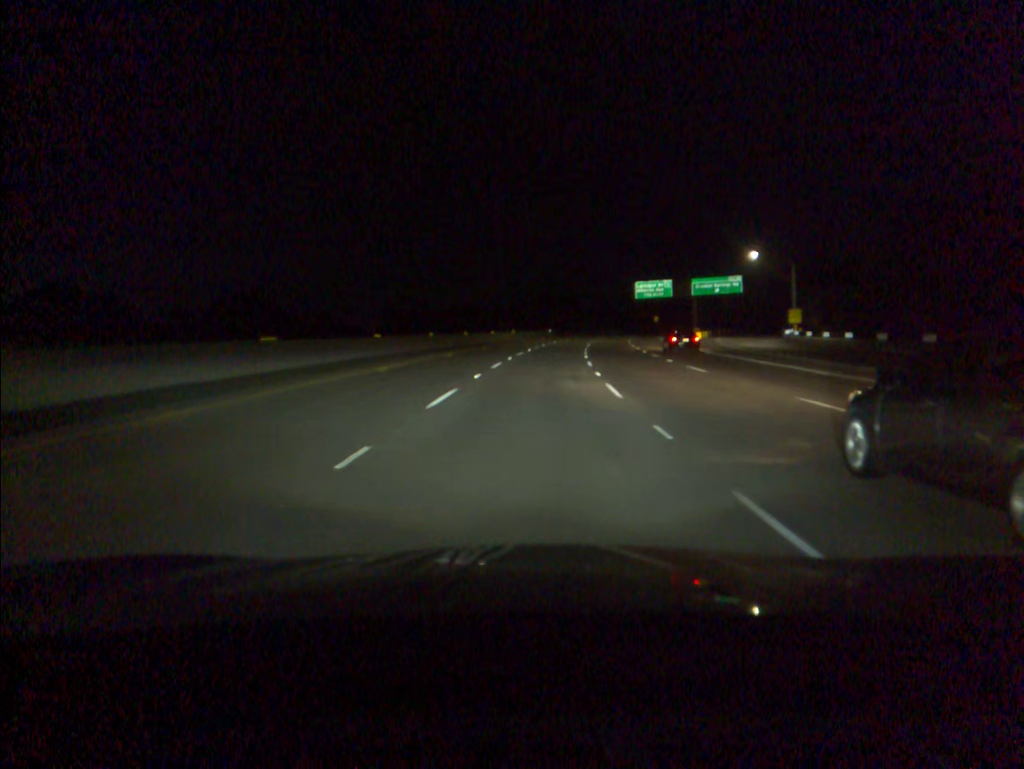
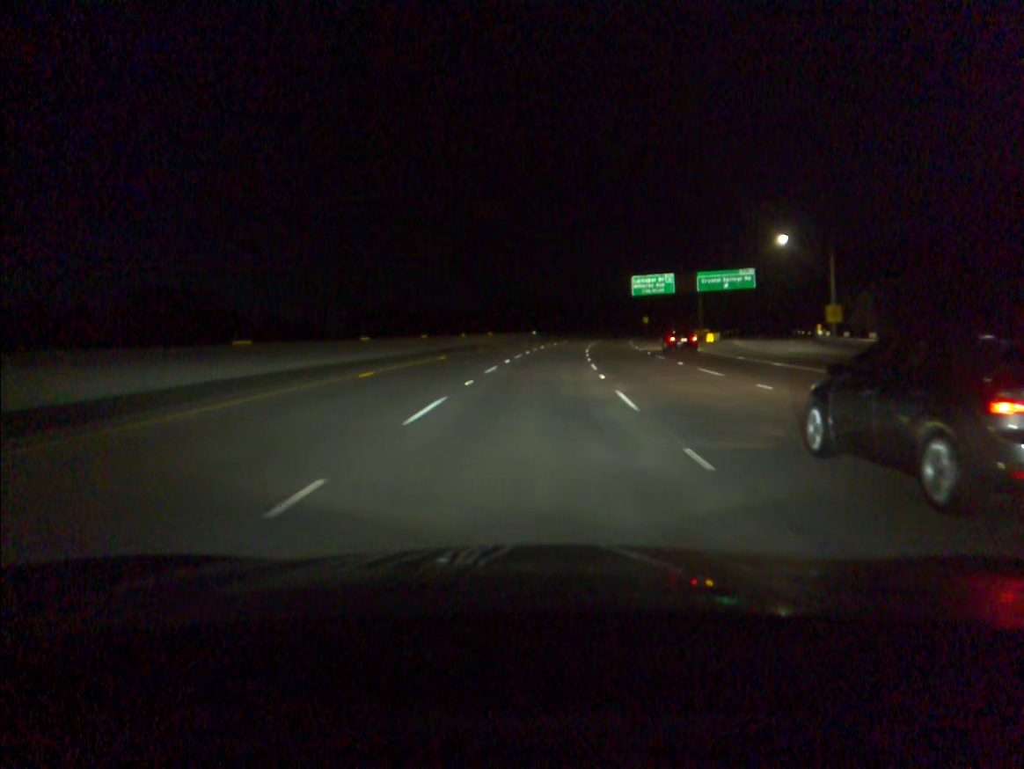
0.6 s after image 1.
(+0.2, +16.7) m; +1°
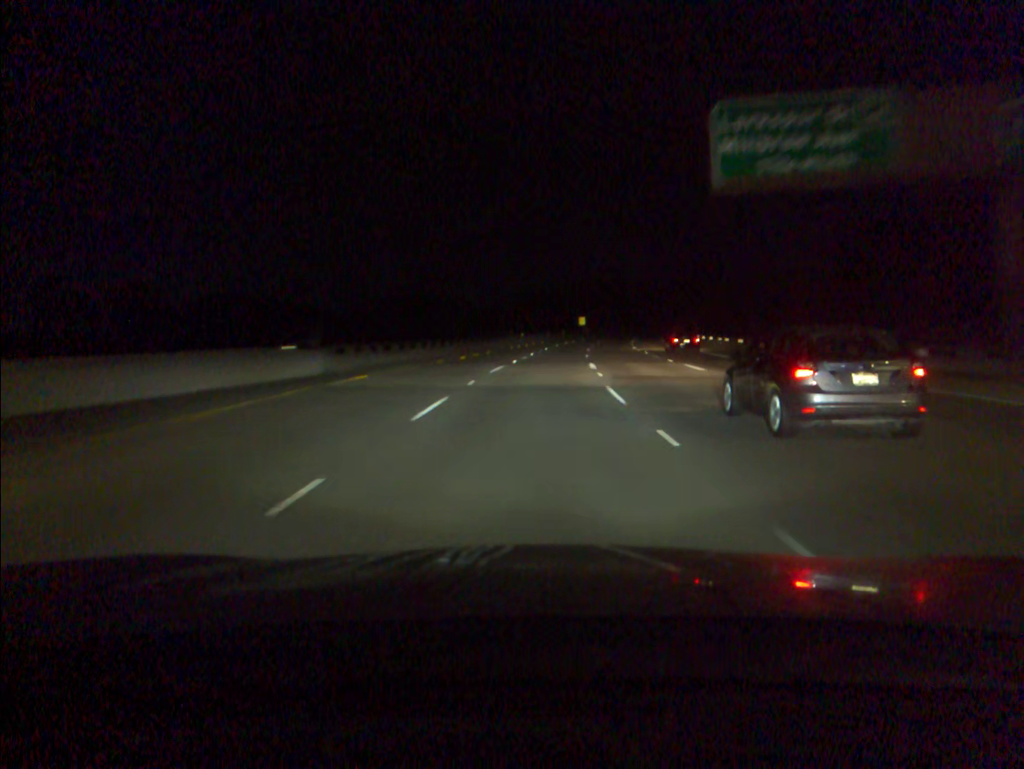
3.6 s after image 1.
(+5.2, +83.8) m; +7°
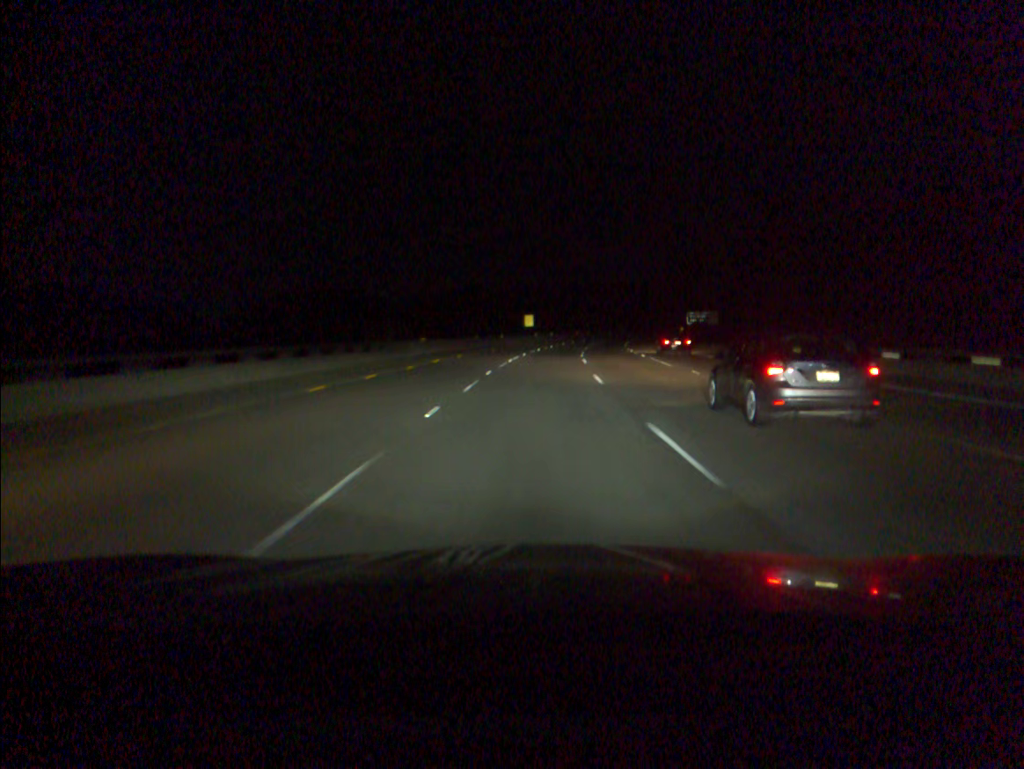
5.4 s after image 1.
(+1.8, +50.7) m; +5°
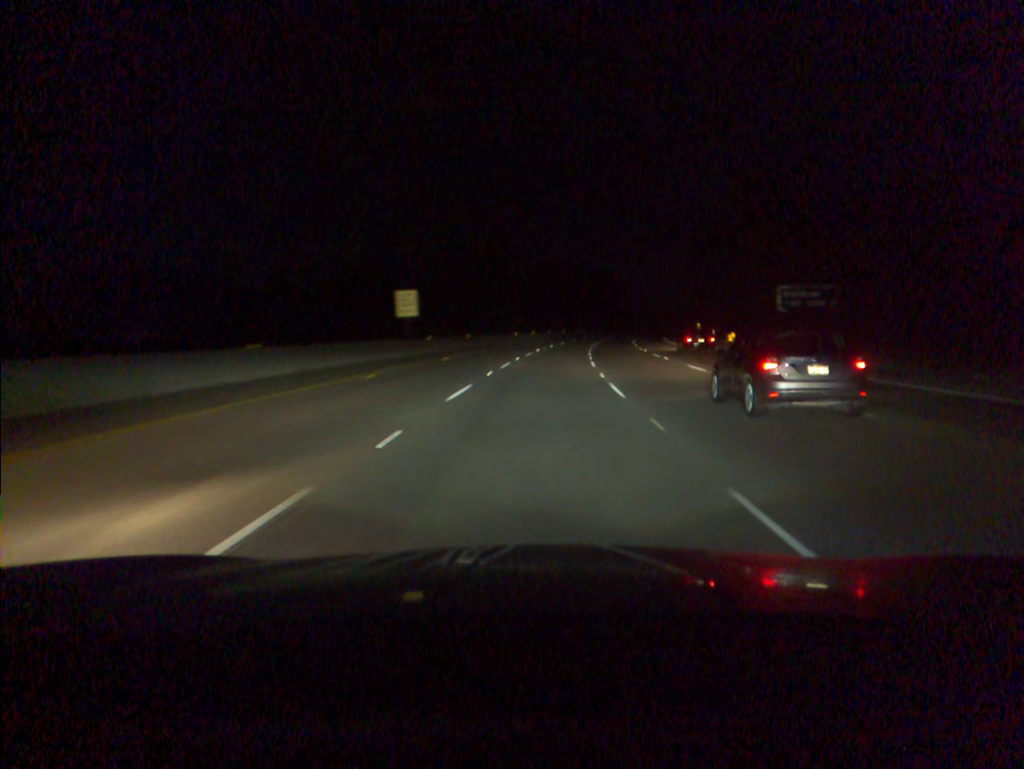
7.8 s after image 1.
(+2.9, +67.4) m; +5°
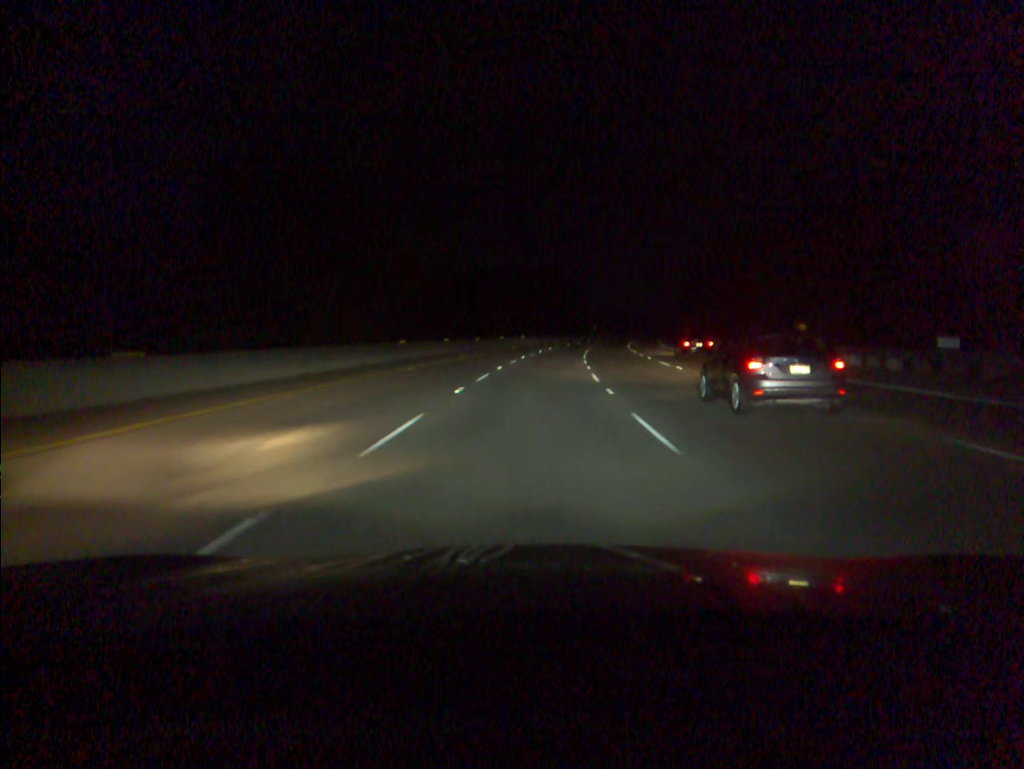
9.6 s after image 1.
(+2.1, +50.4) m; +4°
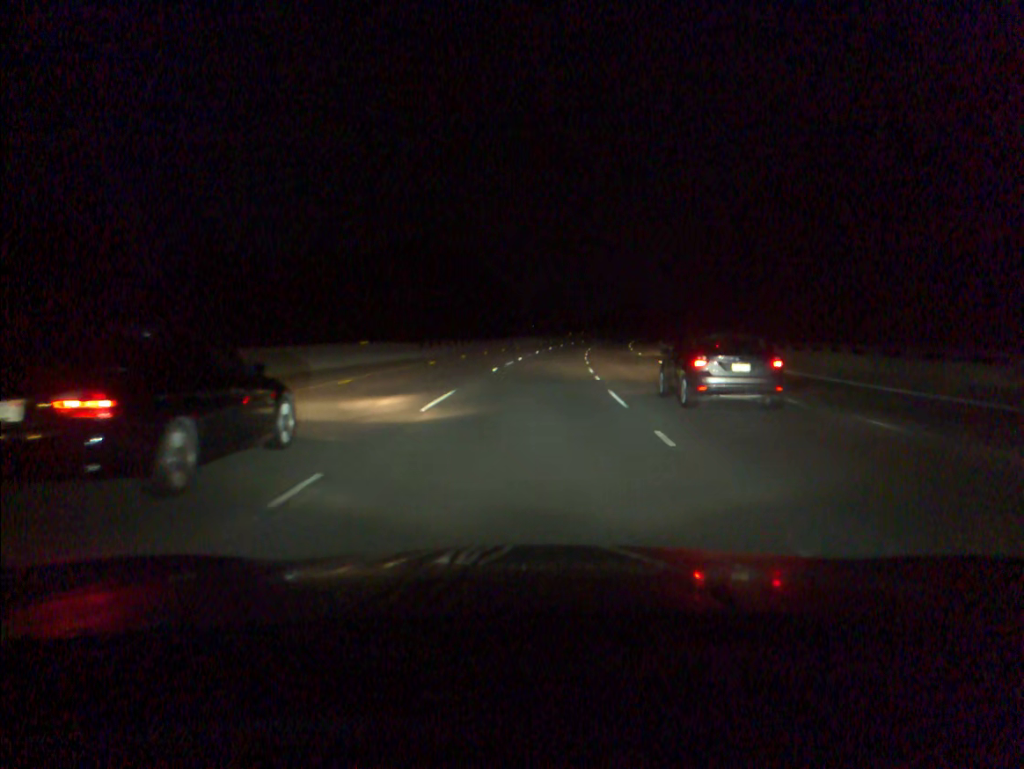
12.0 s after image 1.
(+3.2, +67.1) m; +5°
